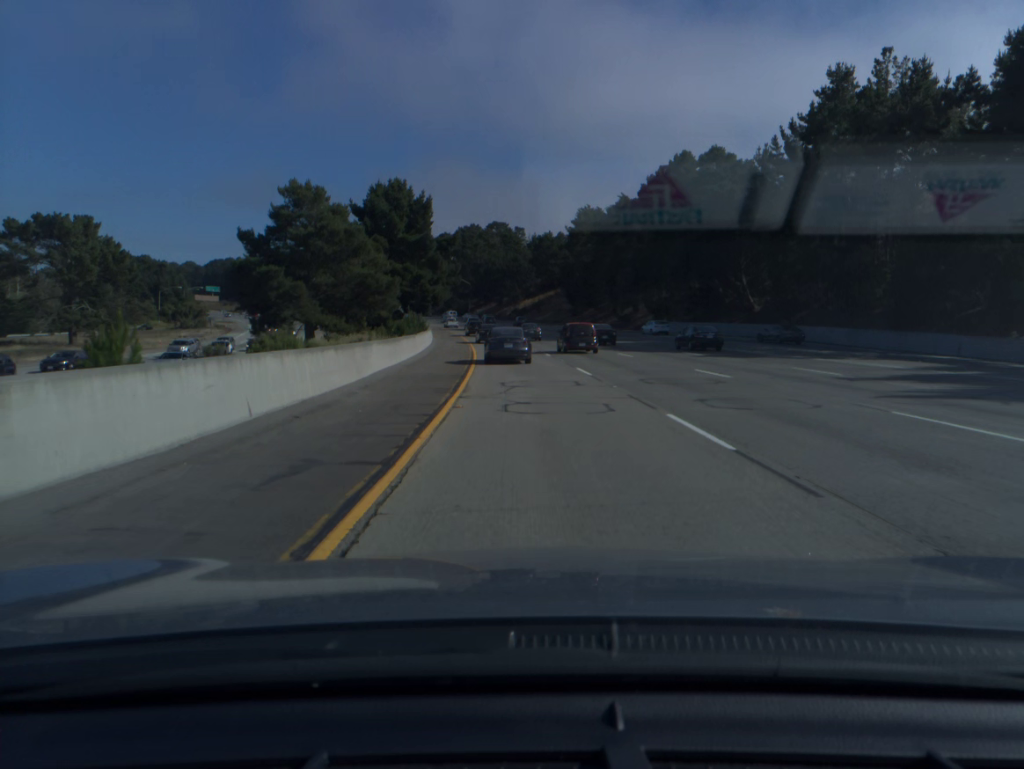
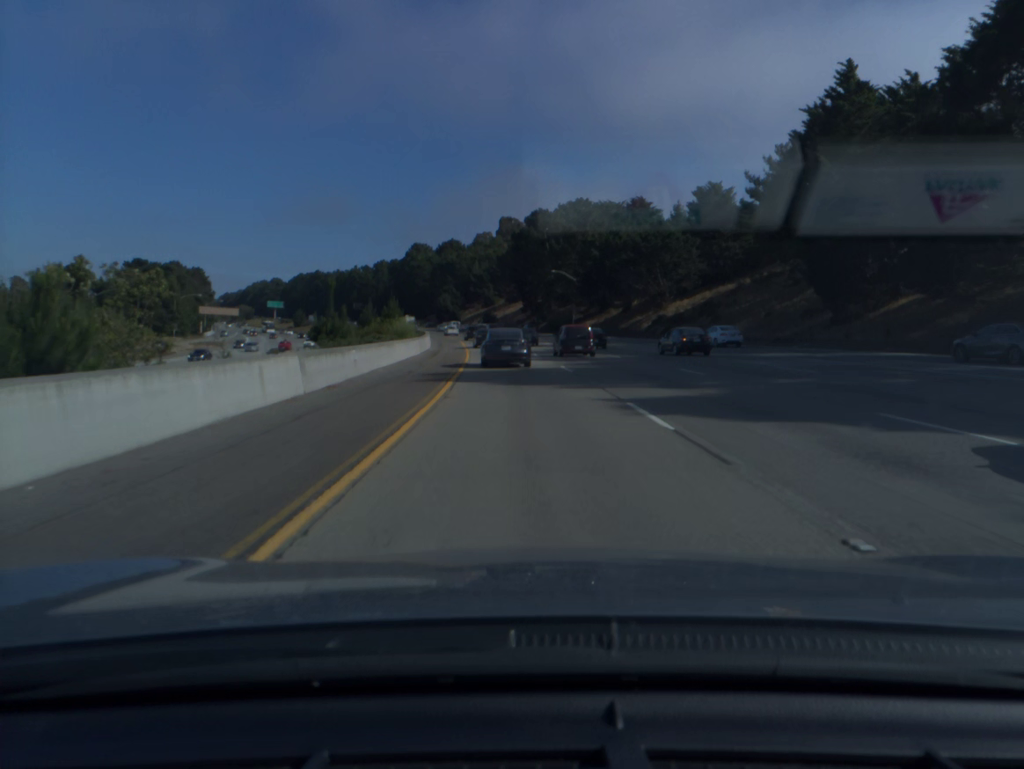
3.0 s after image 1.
(-5.5, +85.1) m; -8°
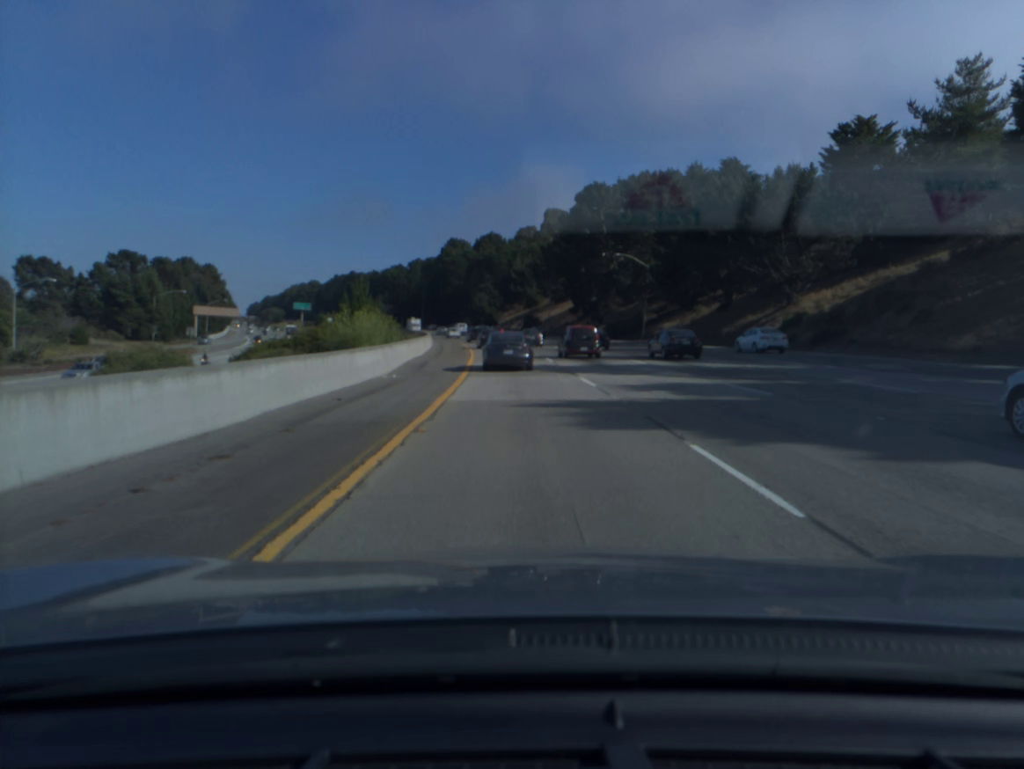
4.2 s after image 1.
(-1.0, +34.2) m; -3°
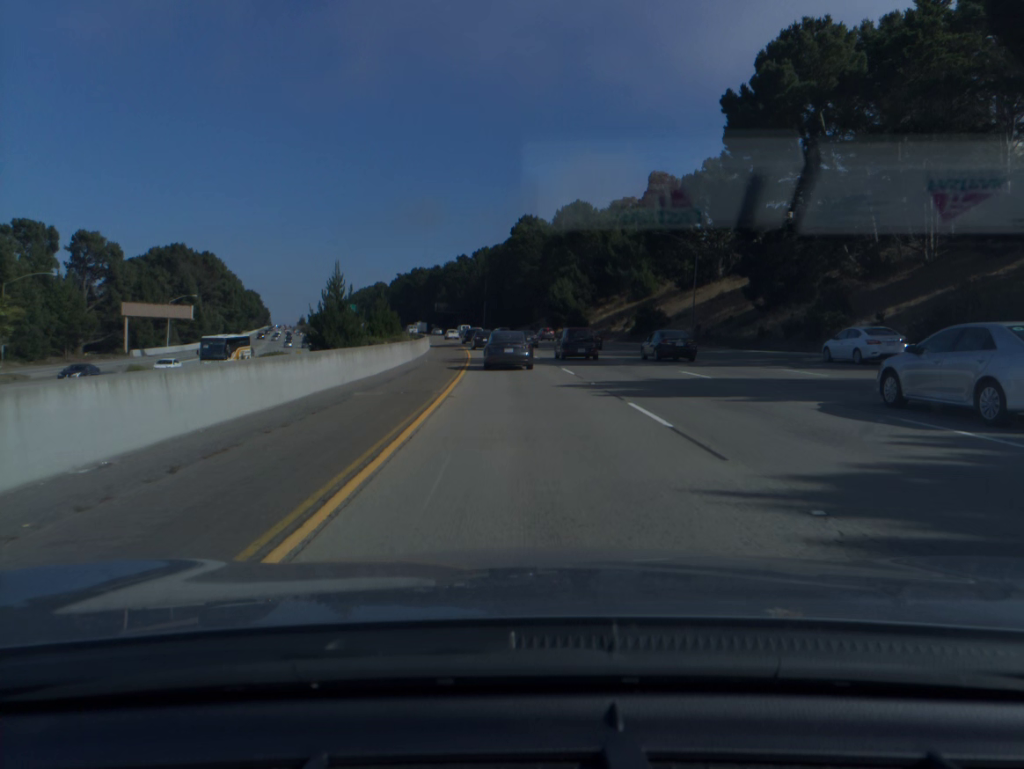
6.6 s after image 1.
(-3.5, +67.0) m; -6°
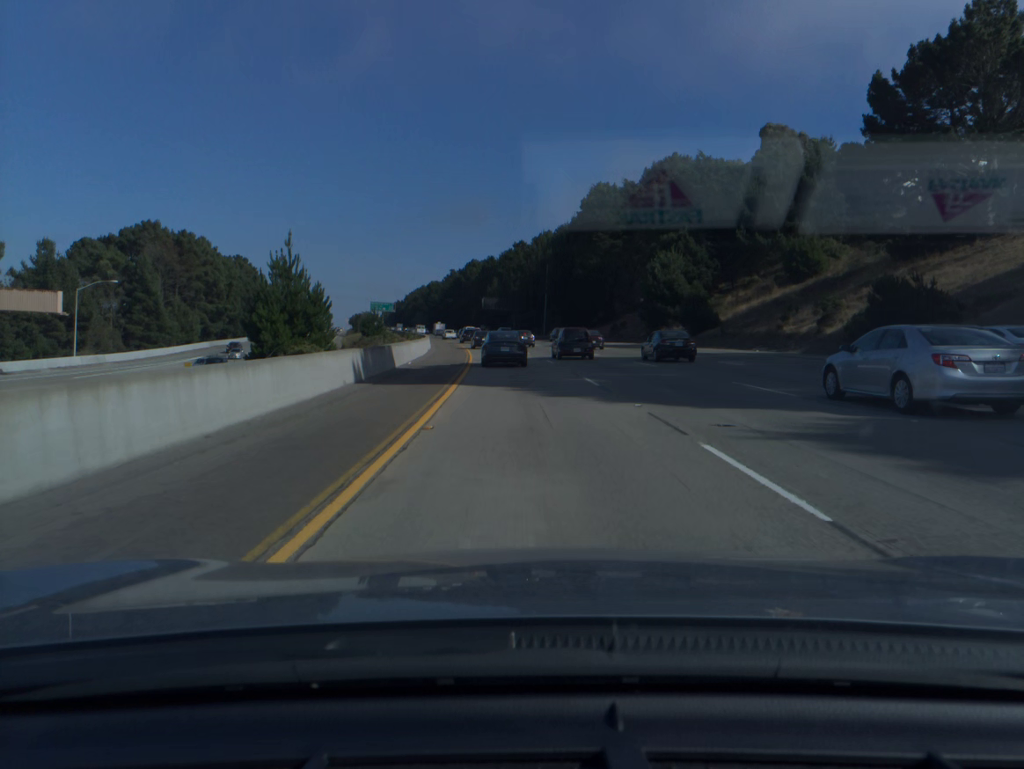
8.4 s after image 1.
(-2.0, +49.5) m; -5°
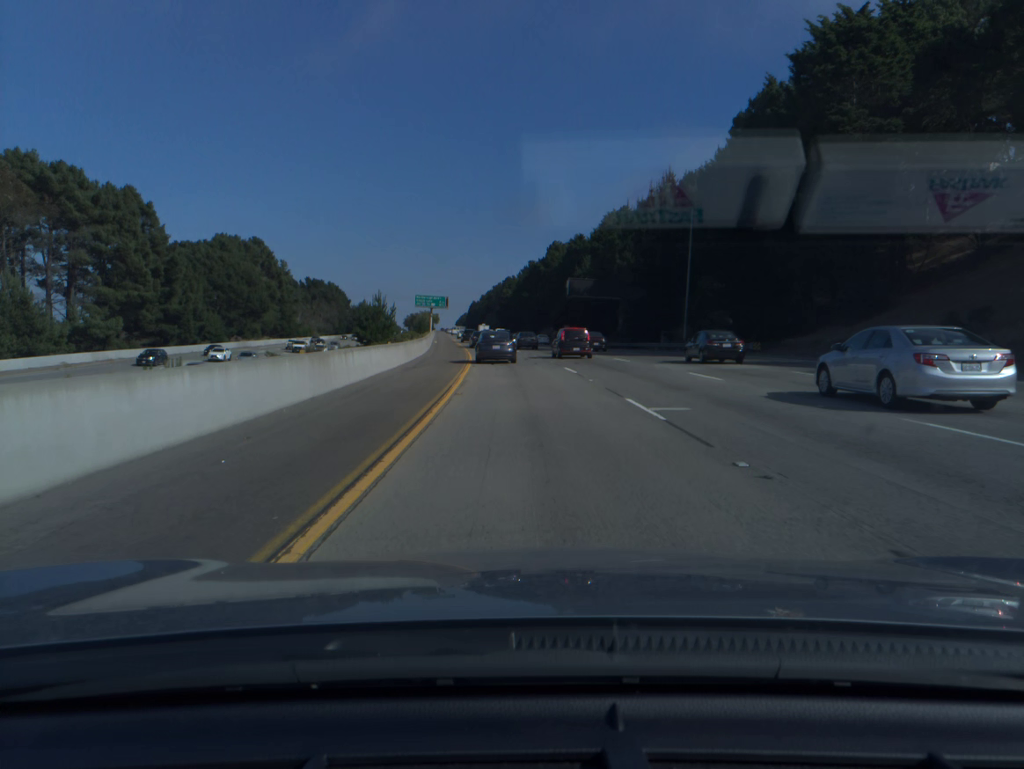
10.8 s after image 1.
(-3.5, +66.0) m; -6°
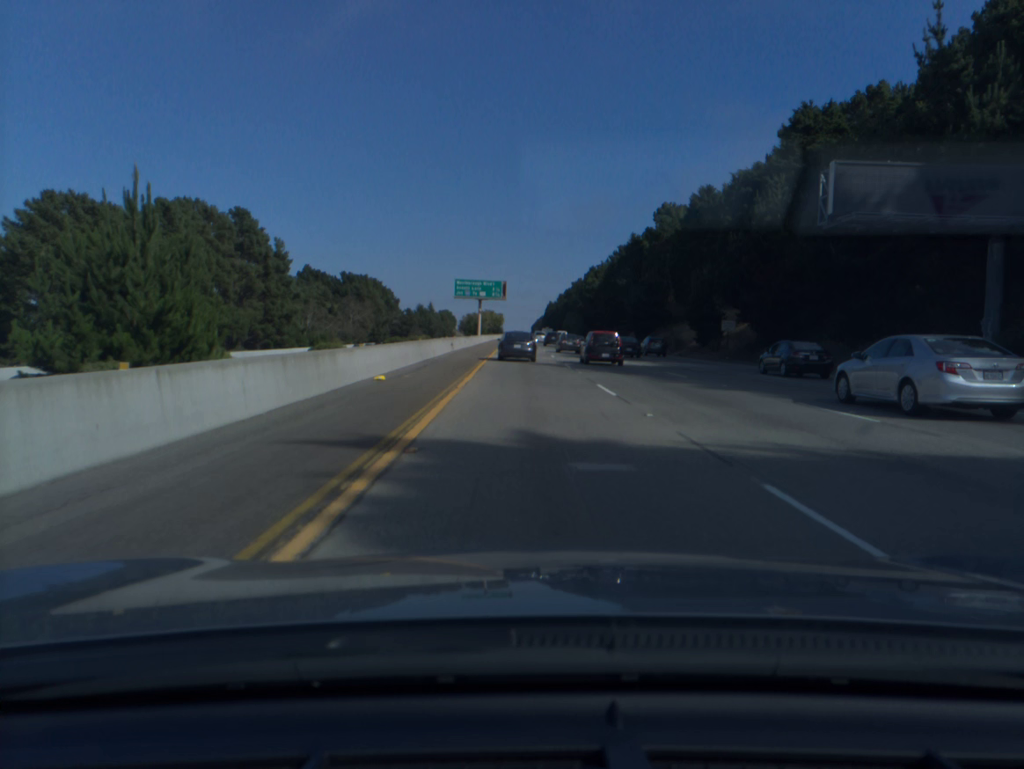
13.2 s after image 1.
(-3.6, +66.9) m; -6°
